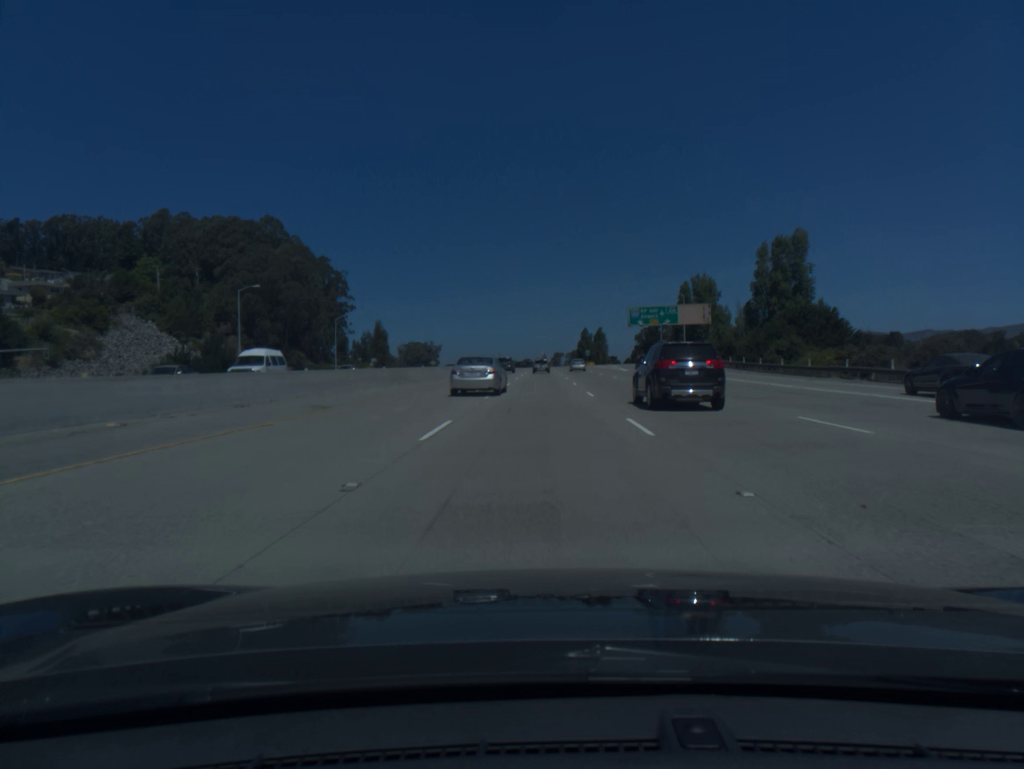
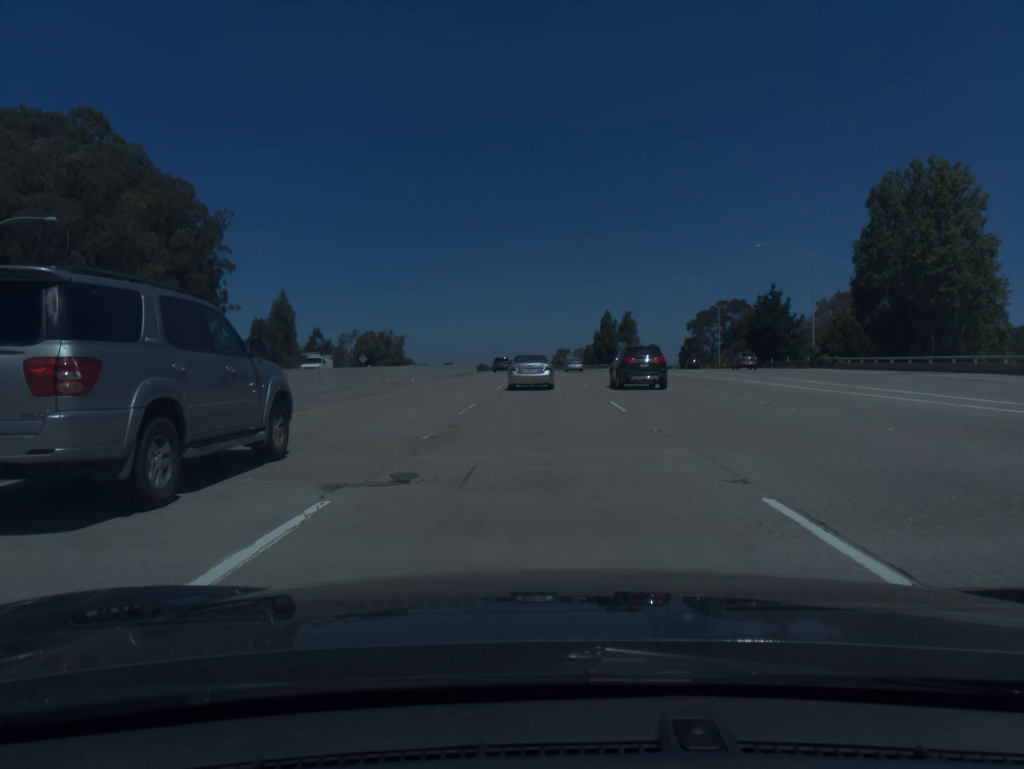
(0.0, +97.5) m; 0°
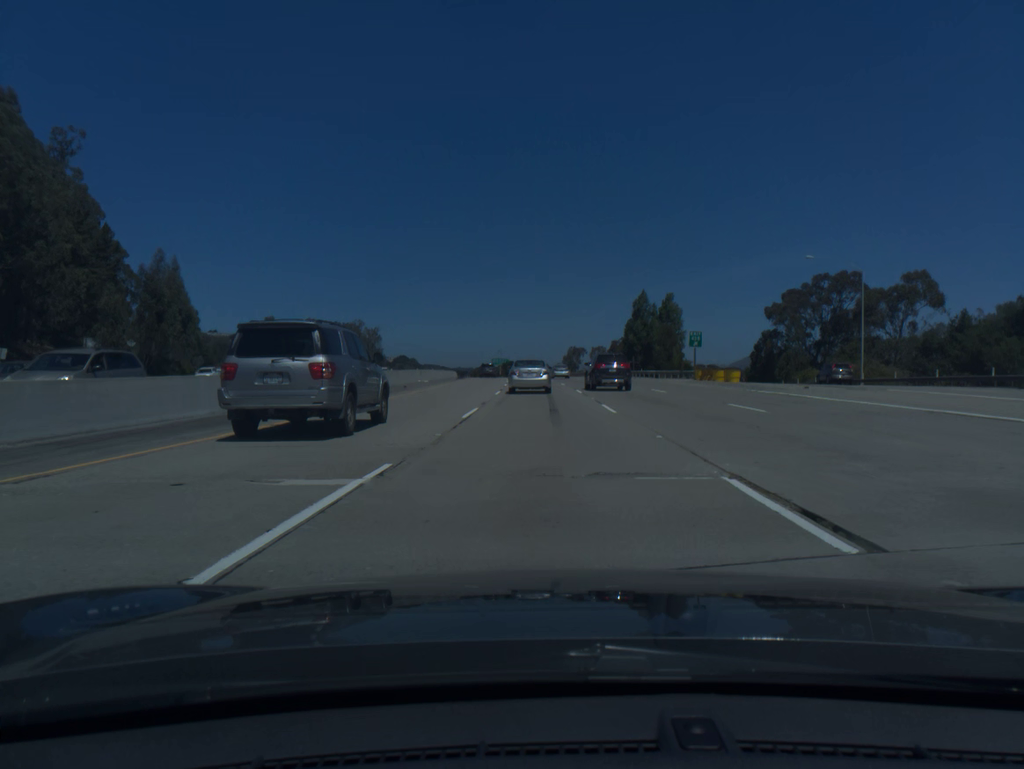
(-0.1, +56.9) m; 0°
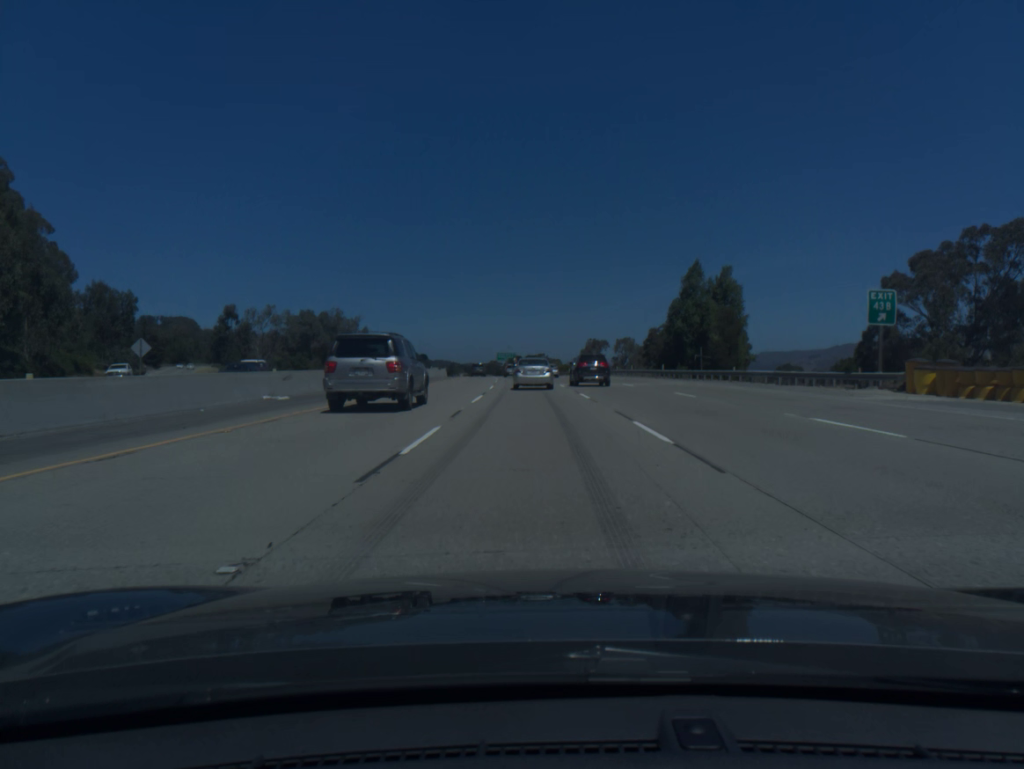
(-0.2, +37.2) m; -1°
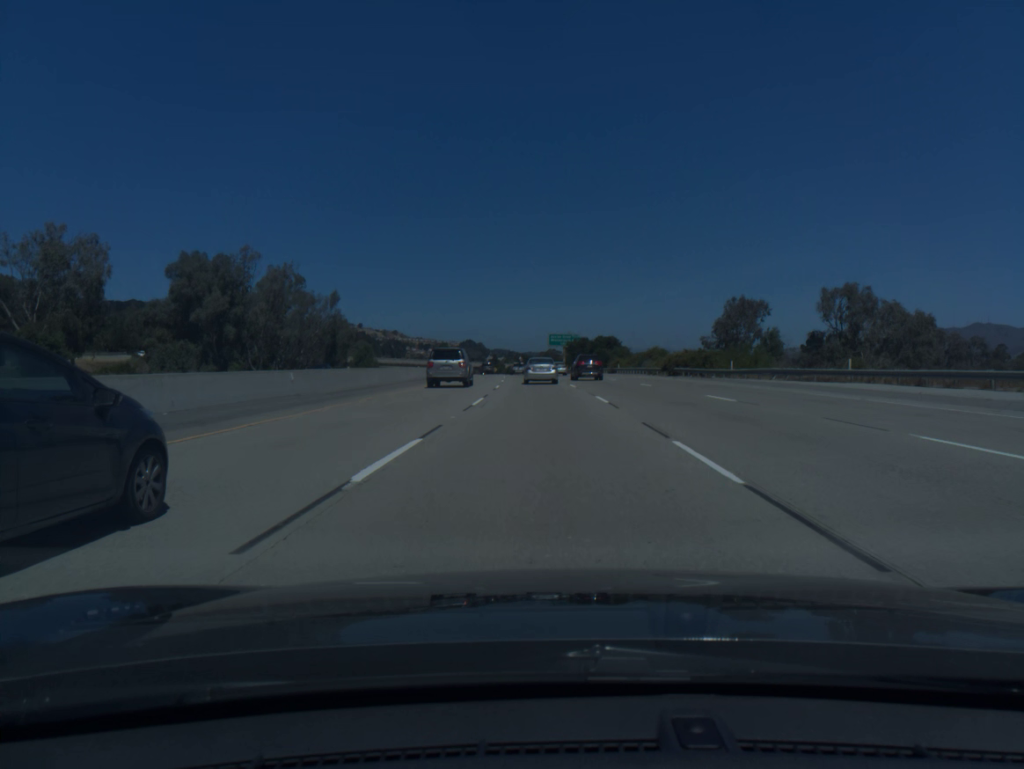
(-3.3, +91.3) m; -4°
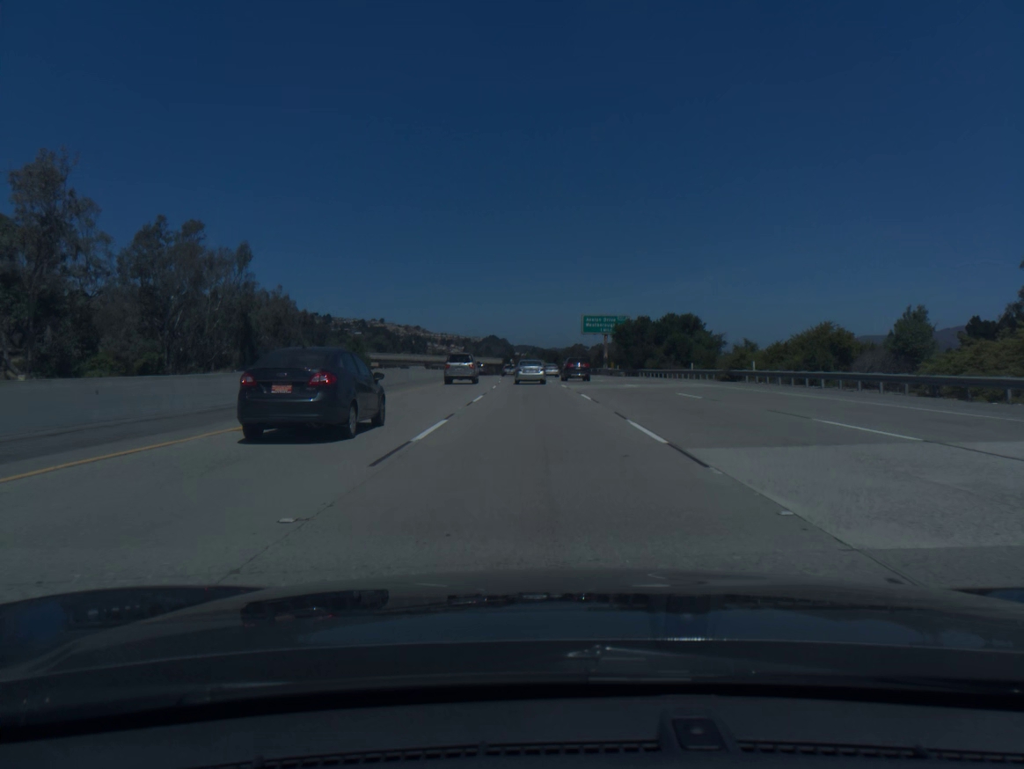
(-0.8, +54.4) m; -2°
